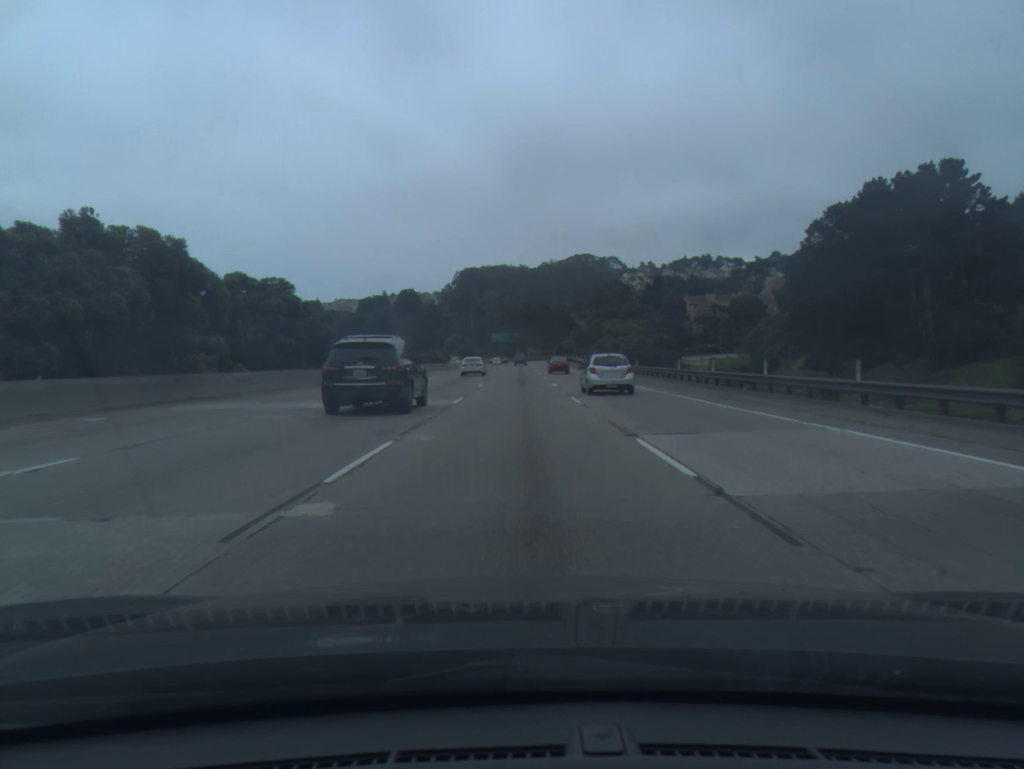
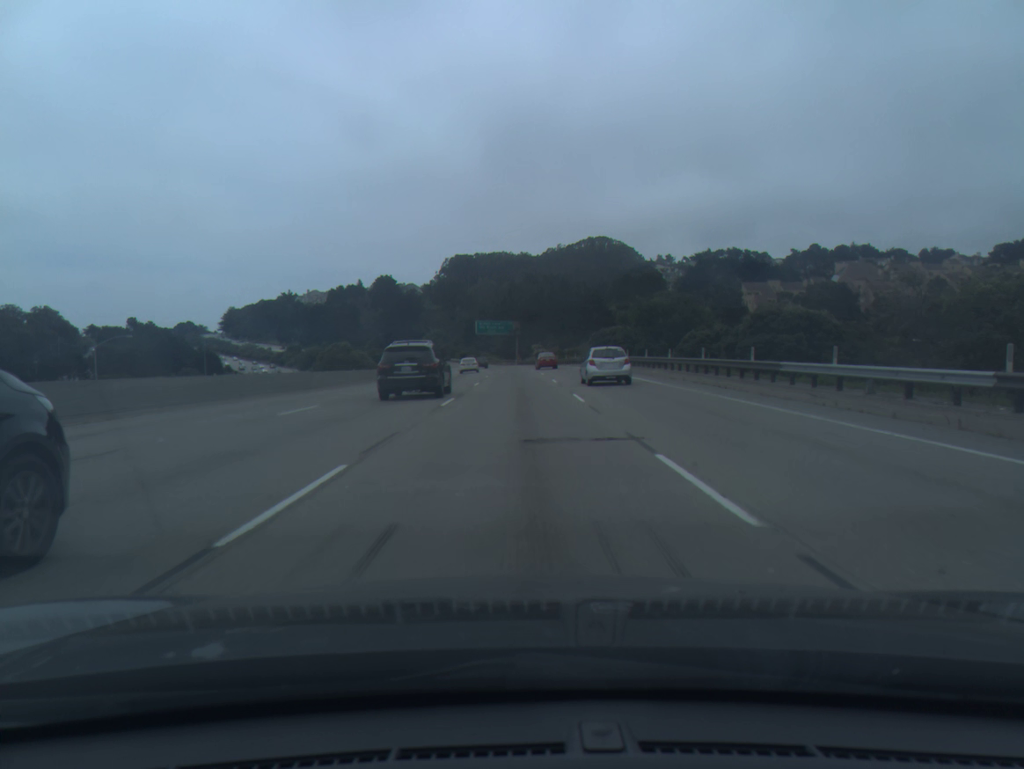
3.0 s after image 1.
(+0.2, +90.1) m; 0°
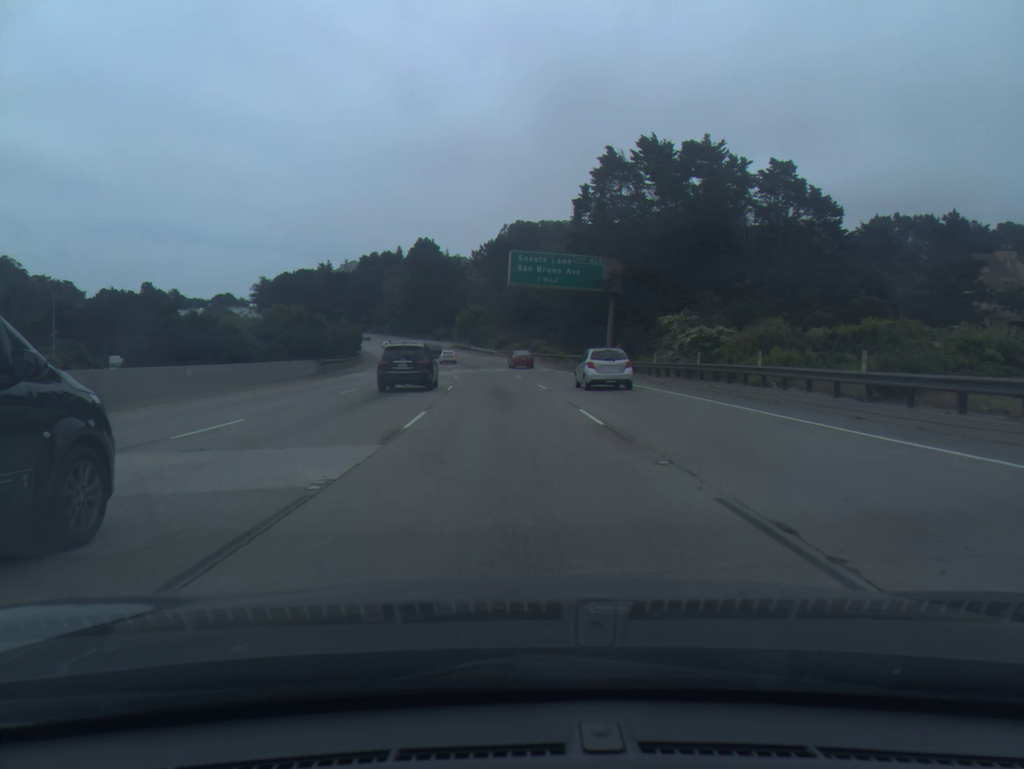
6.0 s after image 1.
(-2.2, +93.1) m; -4°
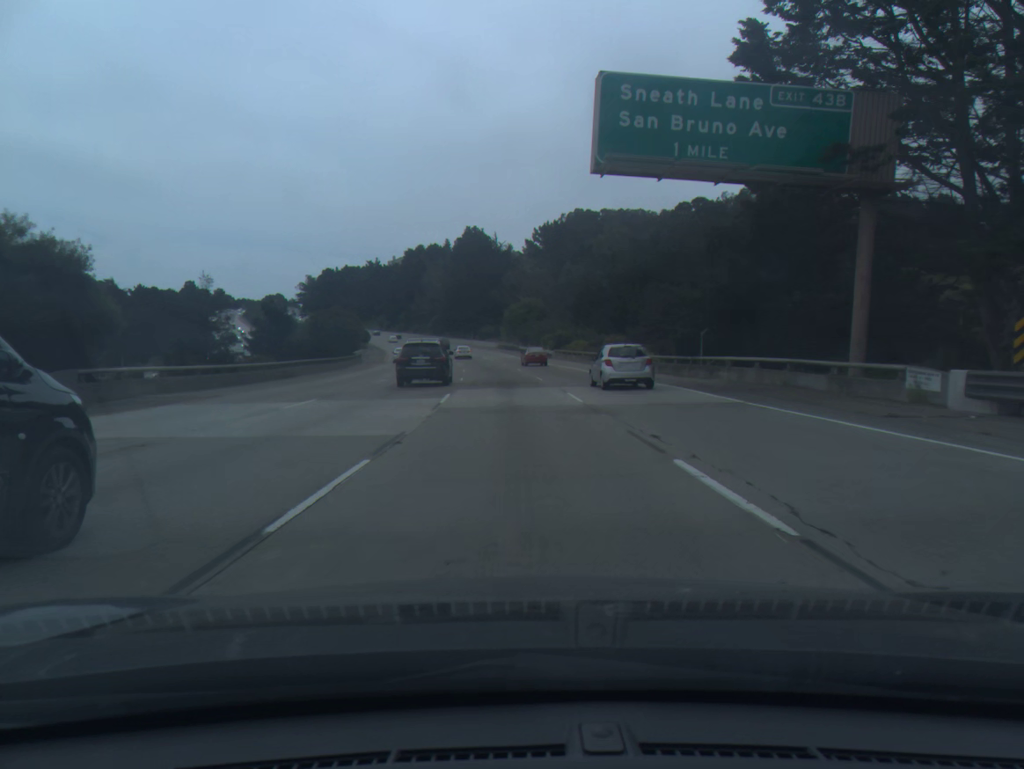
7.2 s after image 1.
(-1.3, +38.0) m; -4°
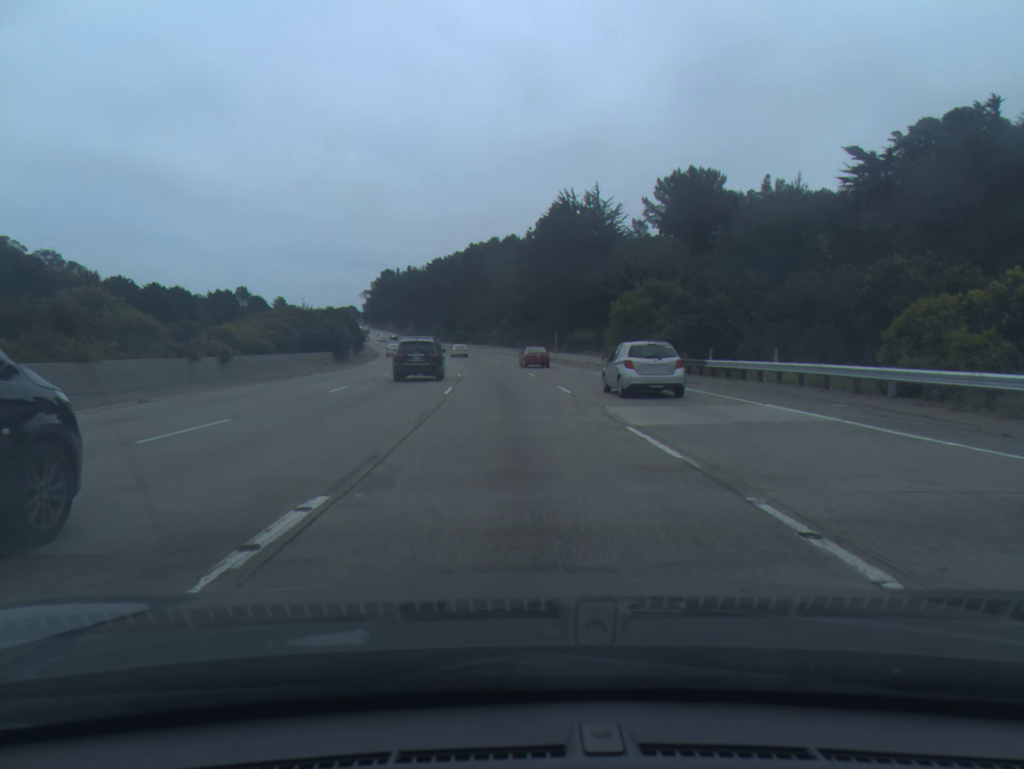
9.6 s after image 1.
(-4.4, +76.3) m; -6°
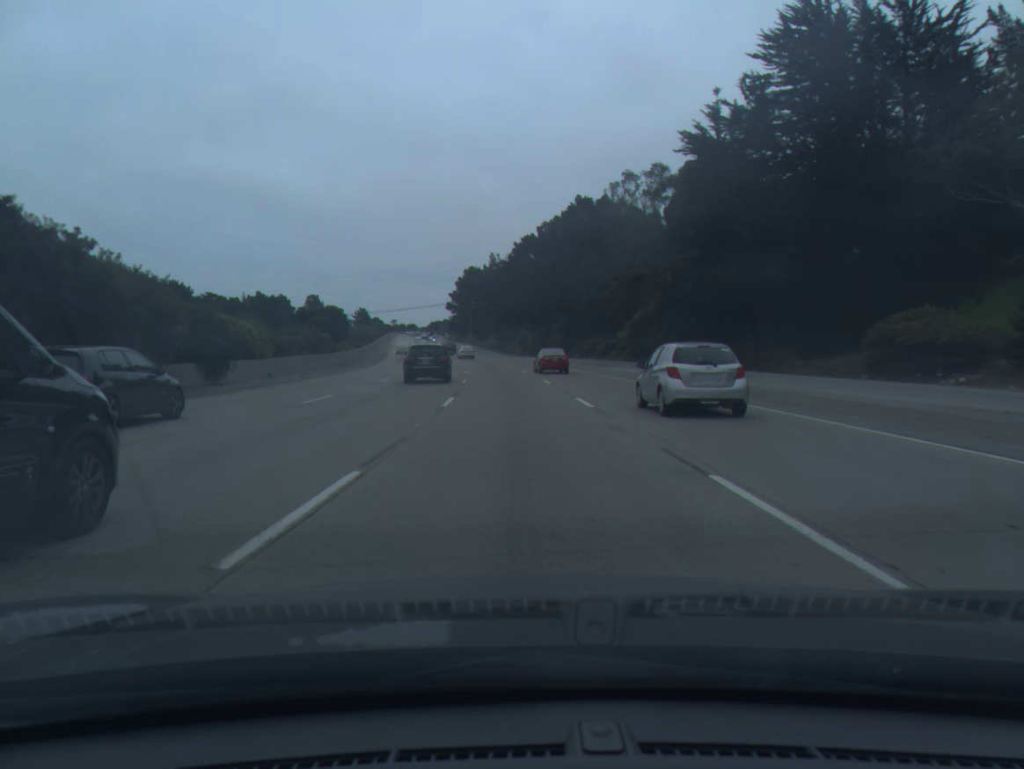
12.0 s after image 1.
(-4.8, +76.9) m; -8°
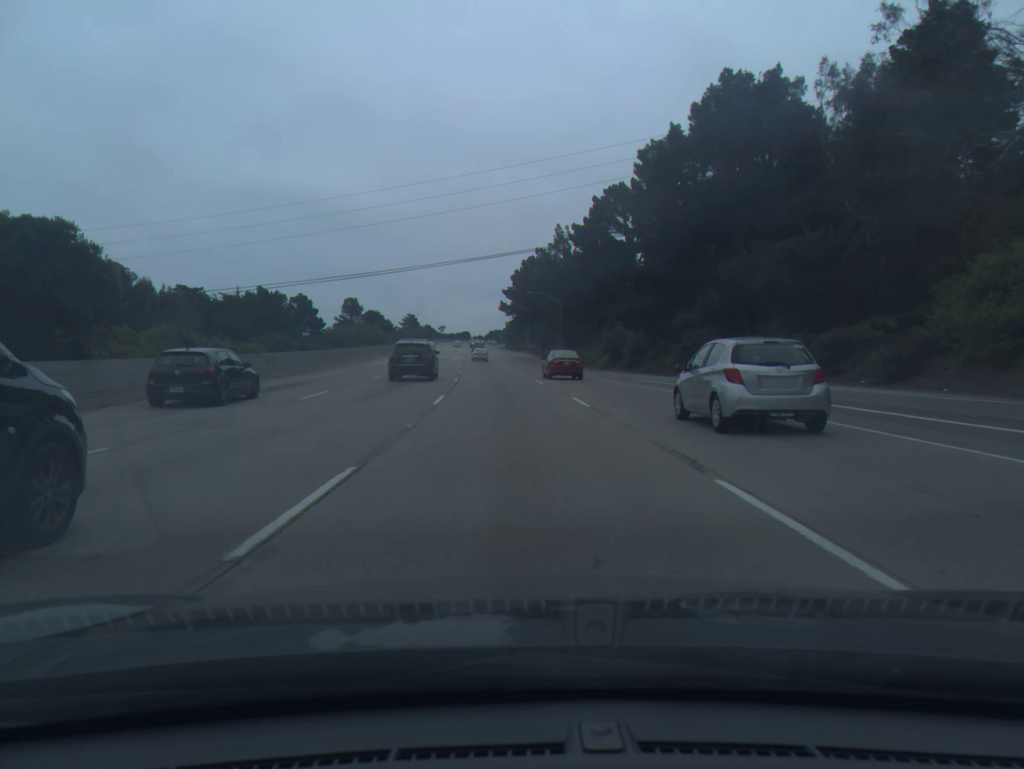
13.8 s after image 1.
(-2.3, +58.1) m; -5°
